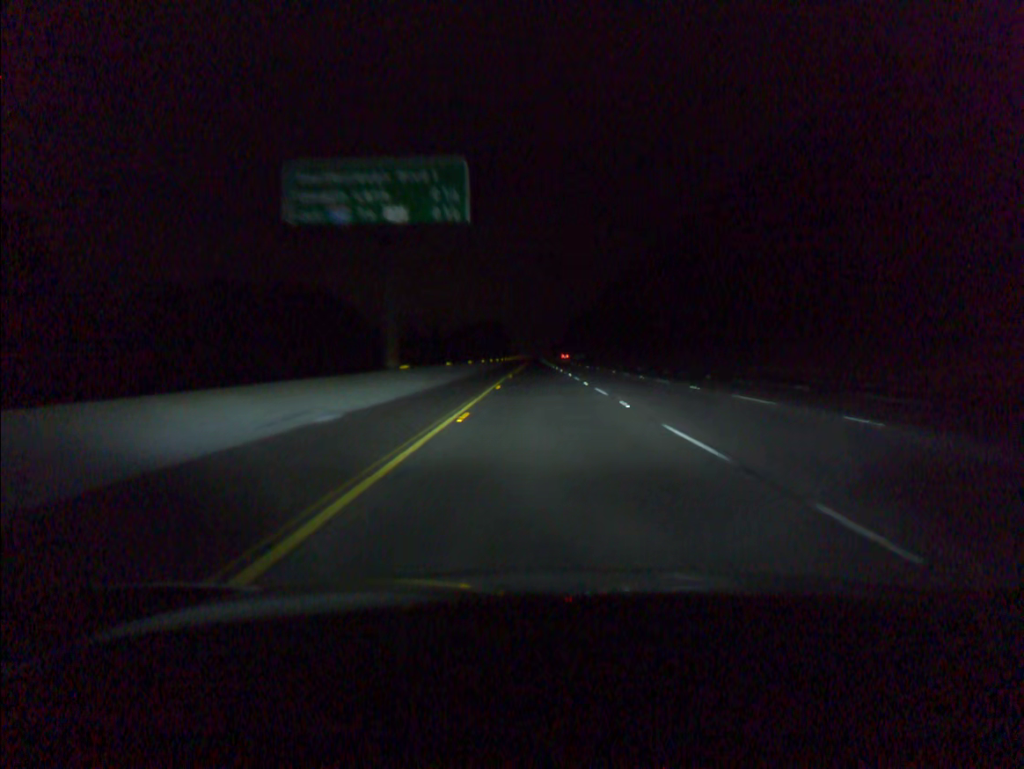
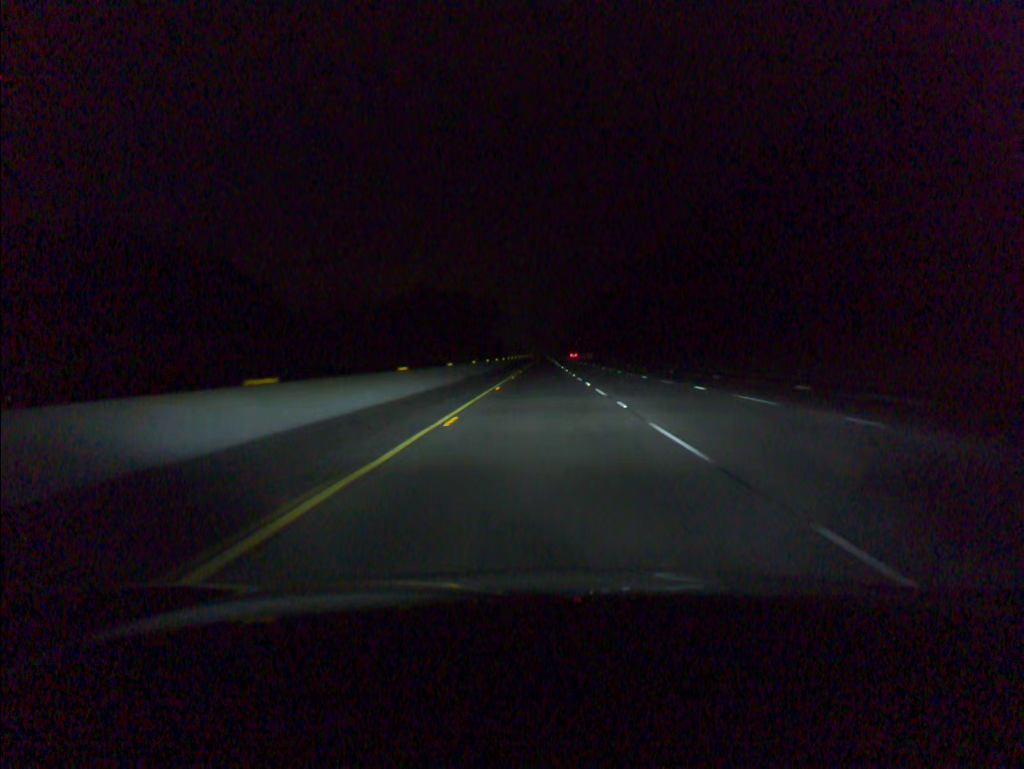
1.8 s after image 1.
(-0.2, +58.9) m; -1°
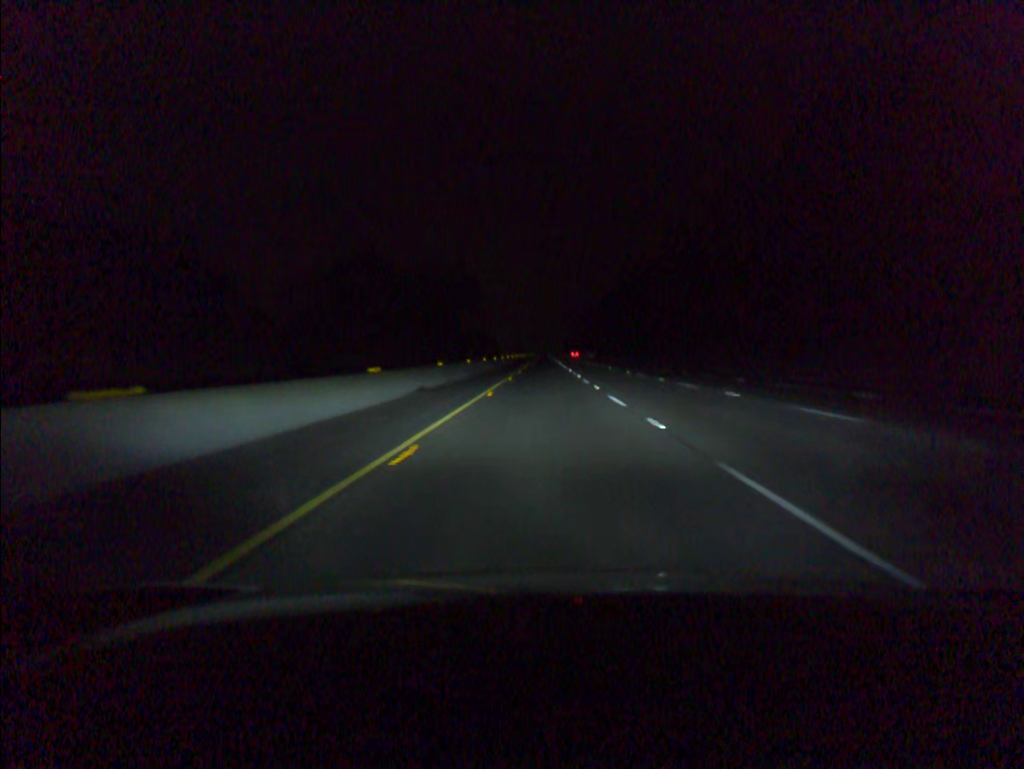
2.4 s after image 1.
(0.0, +19.6) m; 0°
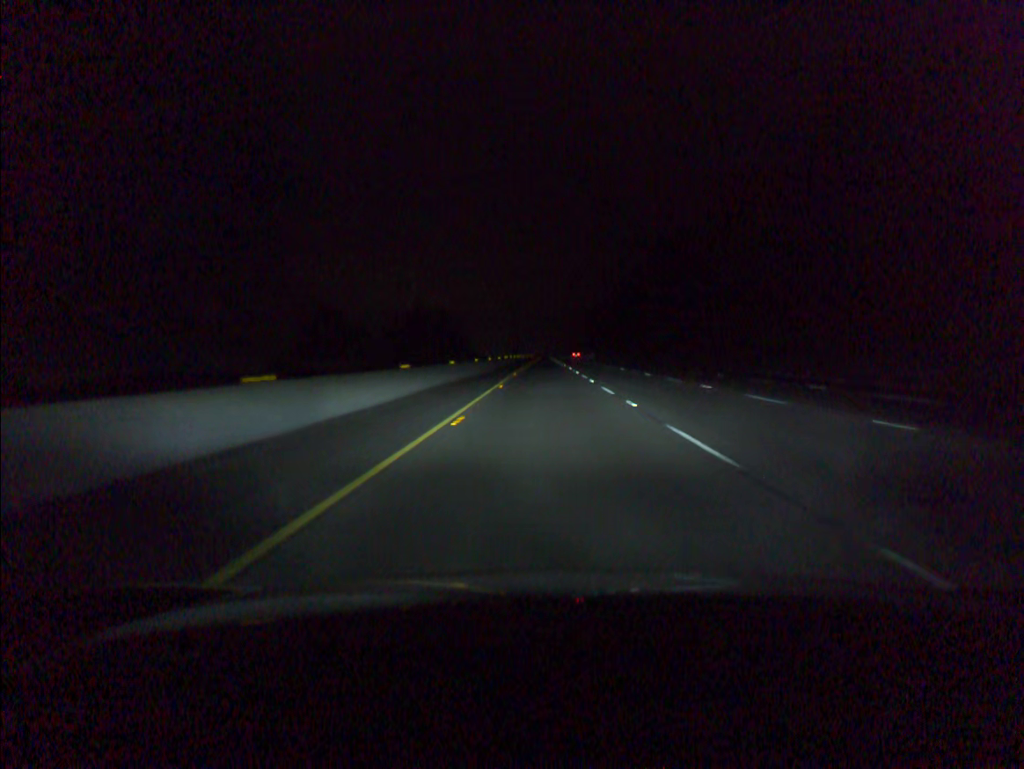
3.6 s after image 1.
(0.0, +39.3) m; 0°
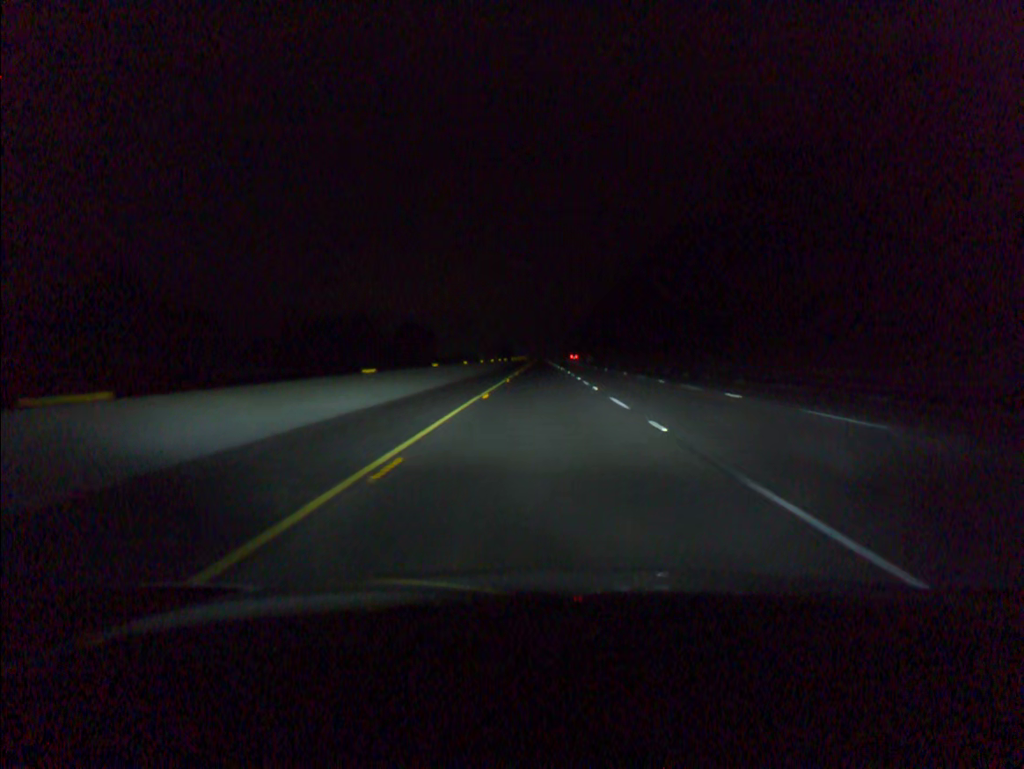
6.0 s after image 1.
(+0.2, +78.4) m; 0°
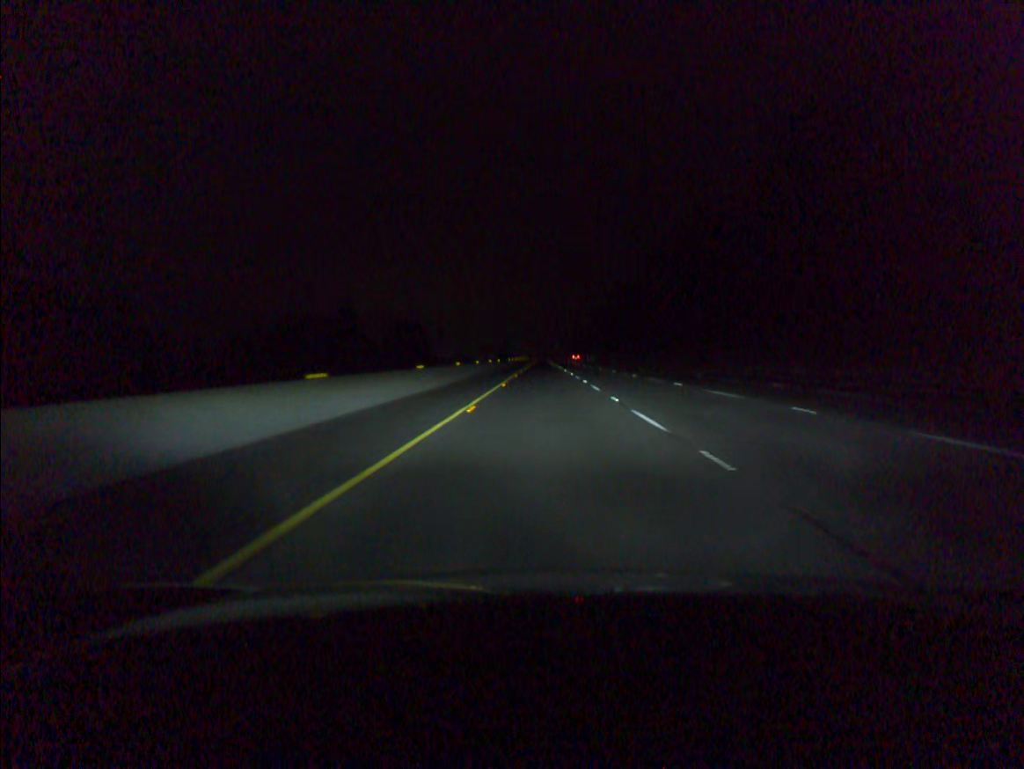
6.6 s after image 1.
(0.0, +19.6) m; 0°
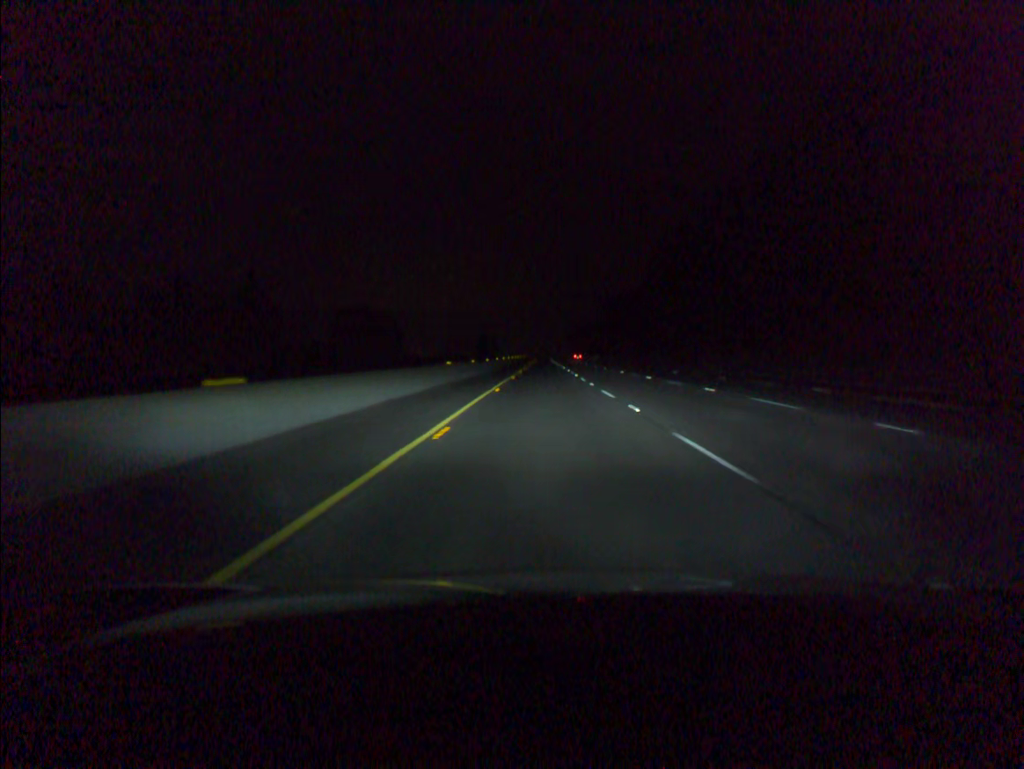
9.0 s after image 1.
(0.0, +78.5) m; 0°
